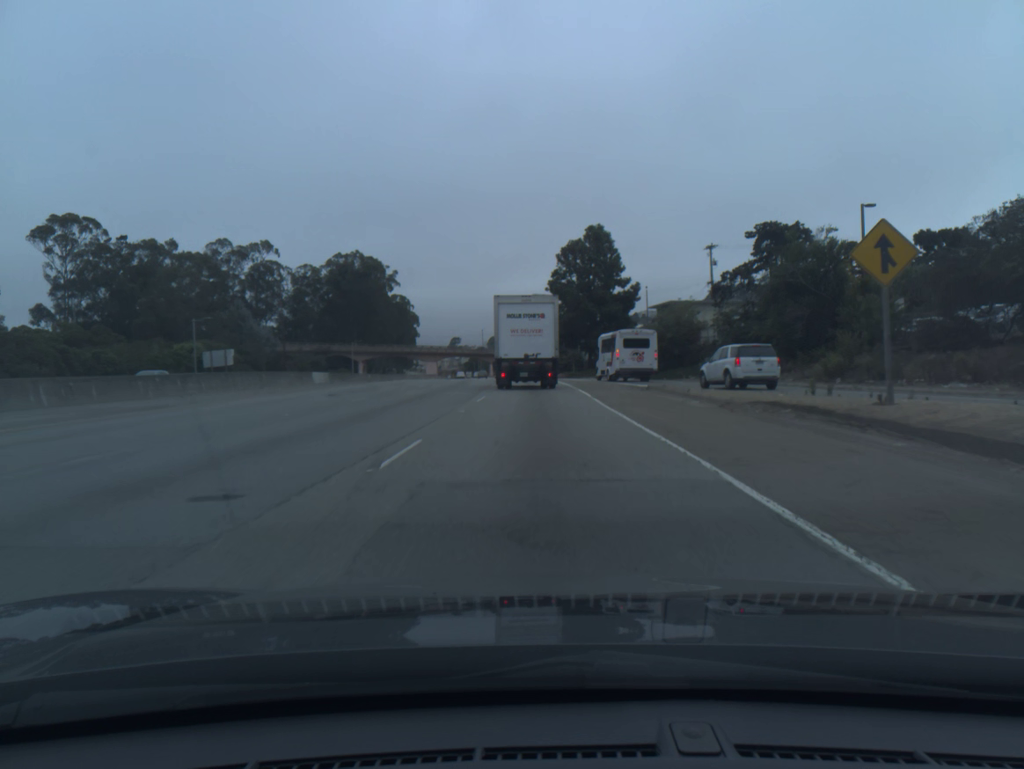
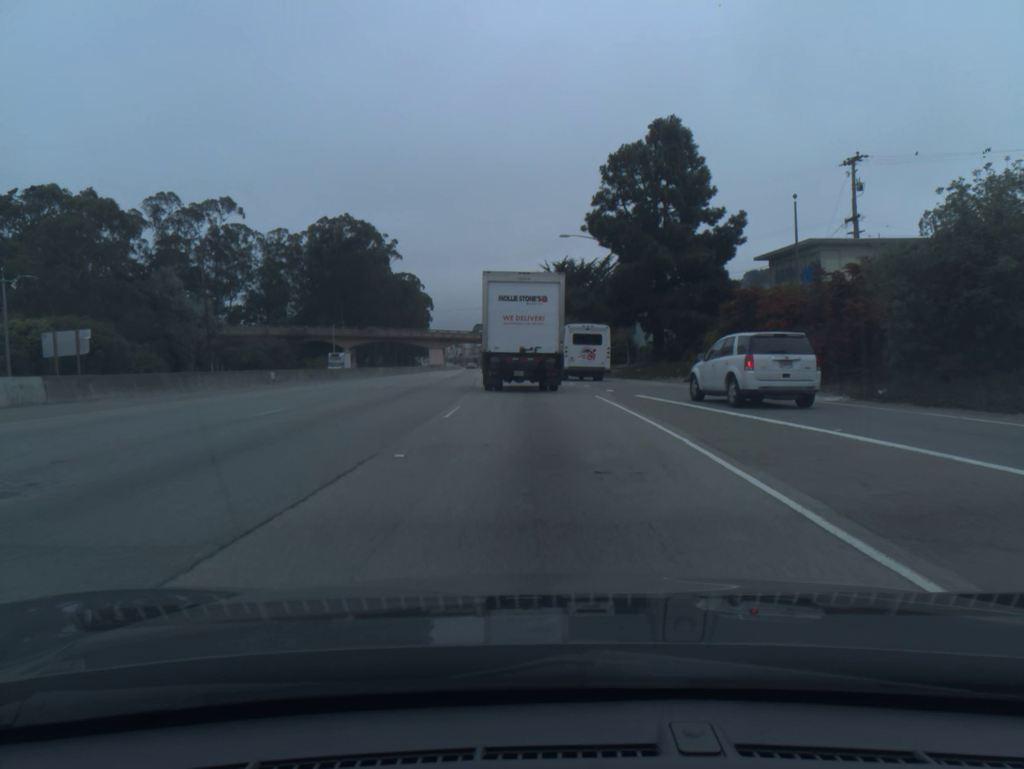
(-0.5, +38.1) m; -2°
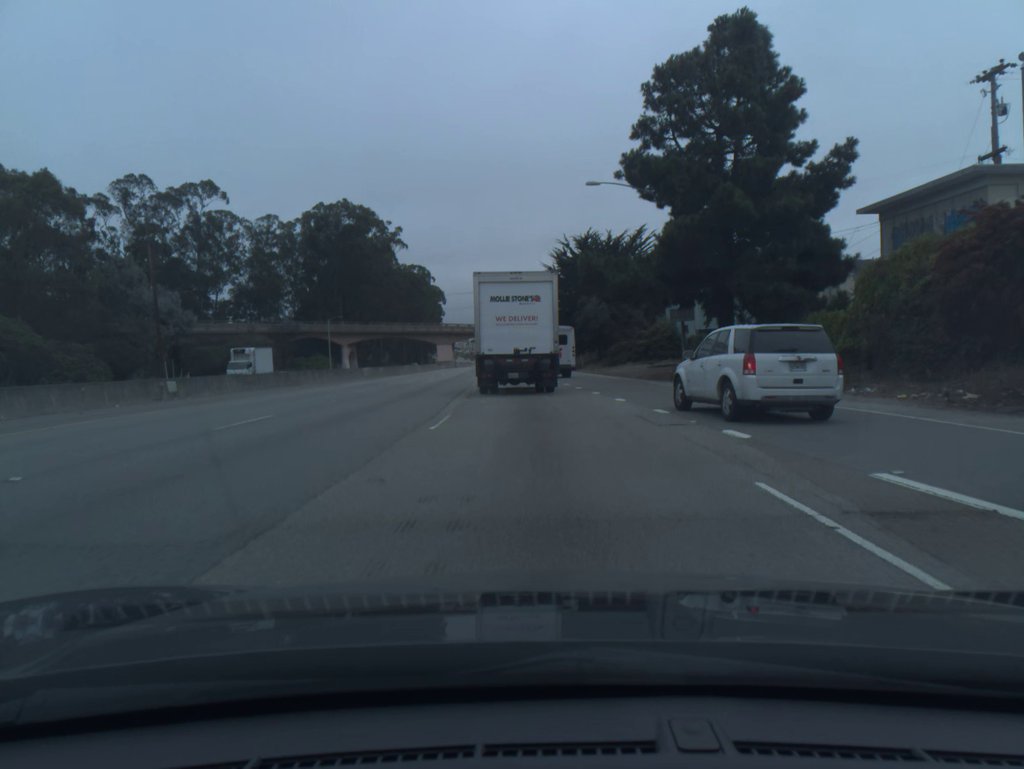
(-0.2, +16.1) m; -1°
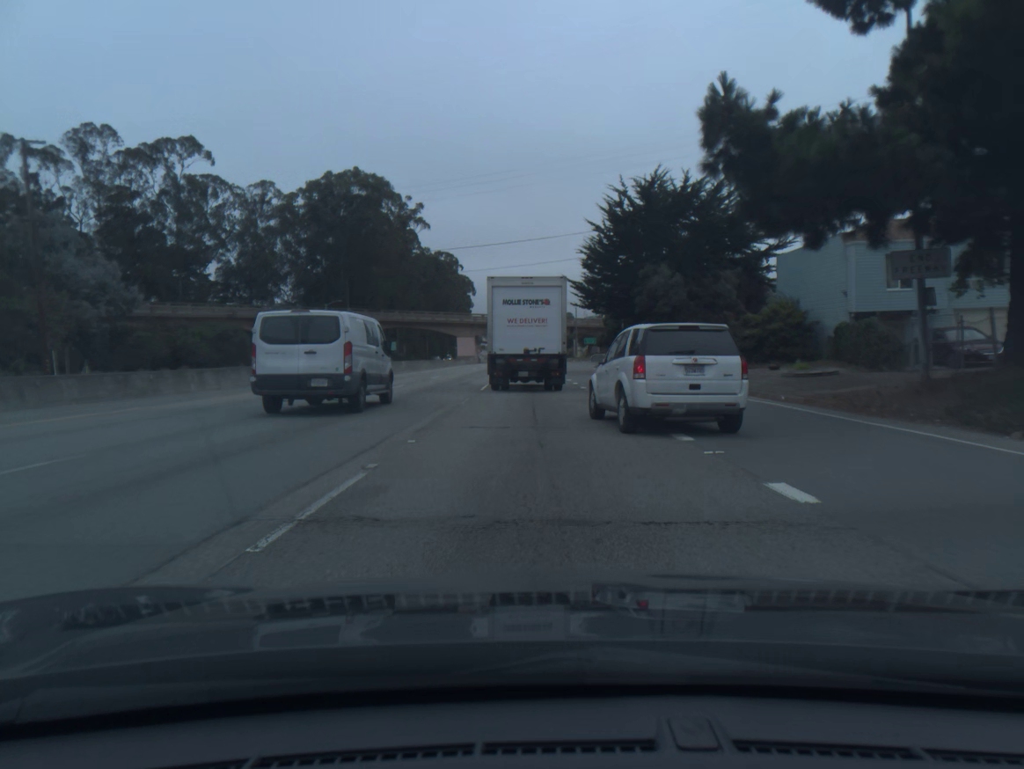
(-0.5, +22.8) m; -3°
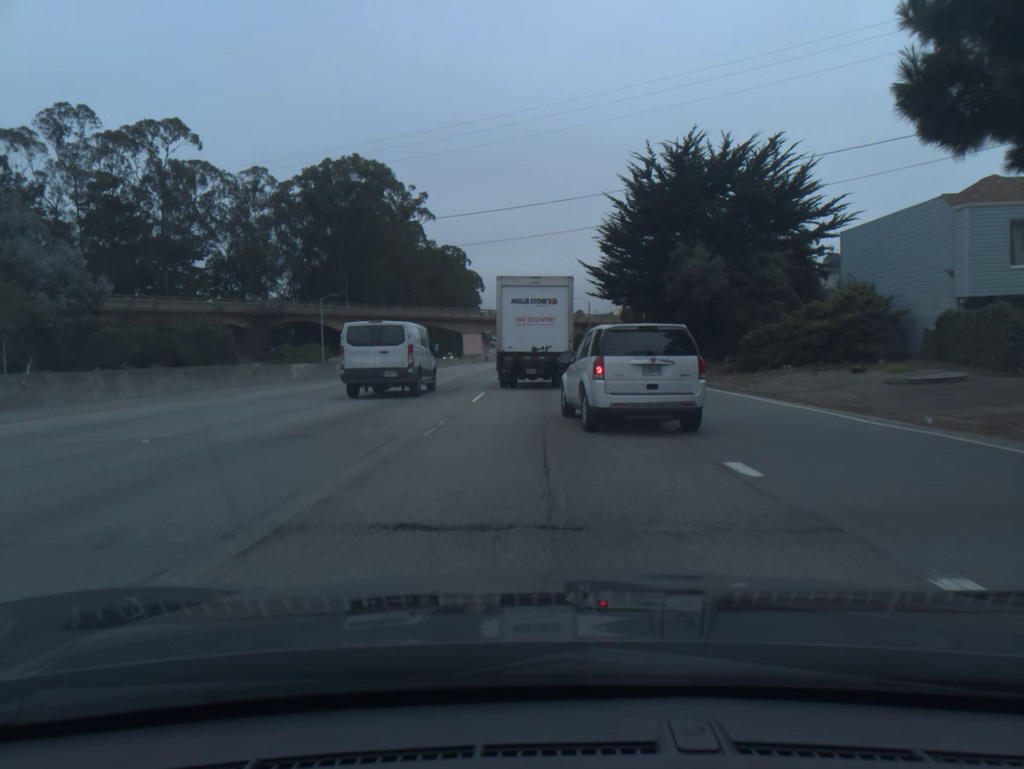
(-0.1, +7.6) m; -1°
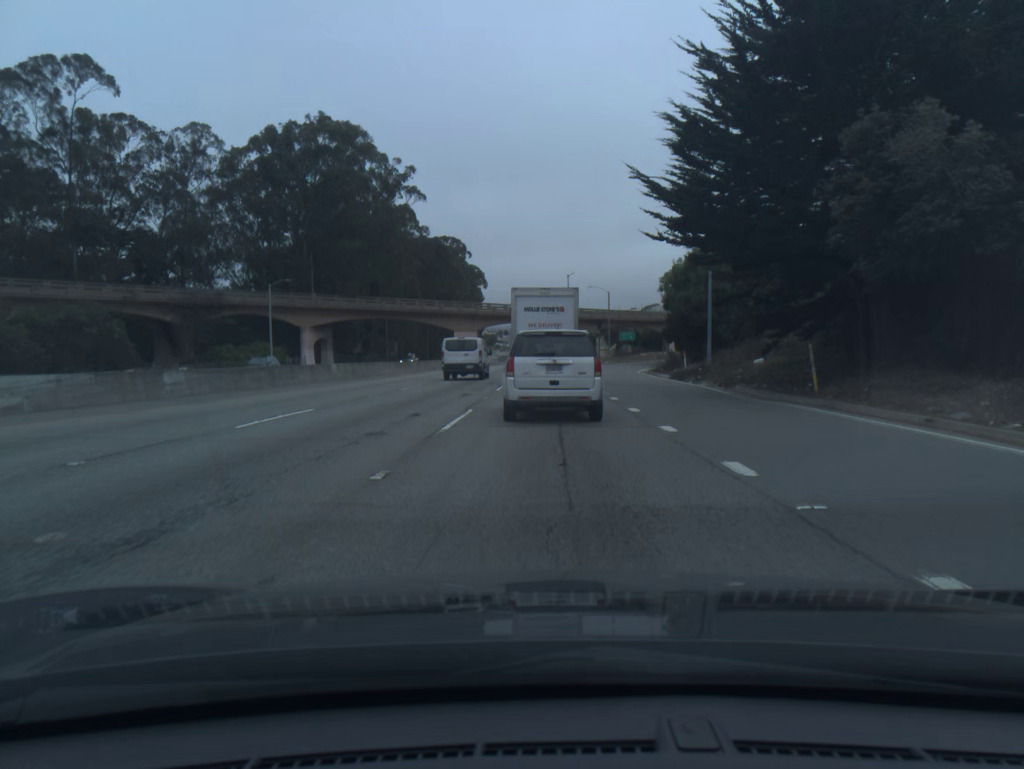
(-0.2, +22.5) m; -1°
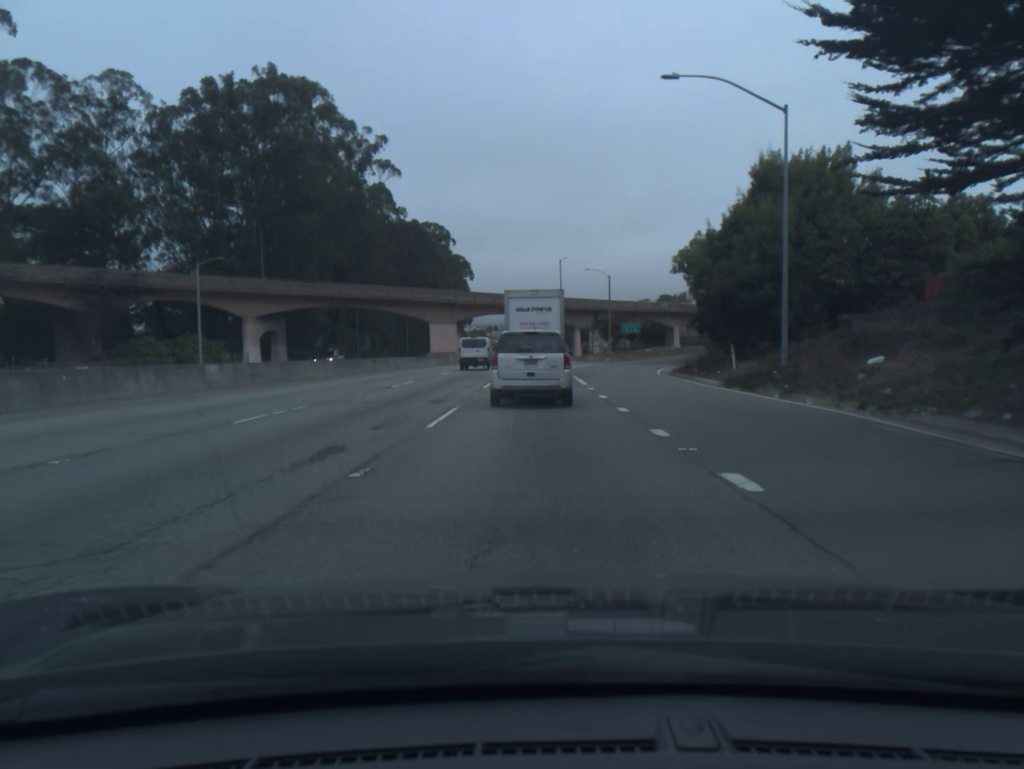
(+0.2, +14.7) m; +1°
